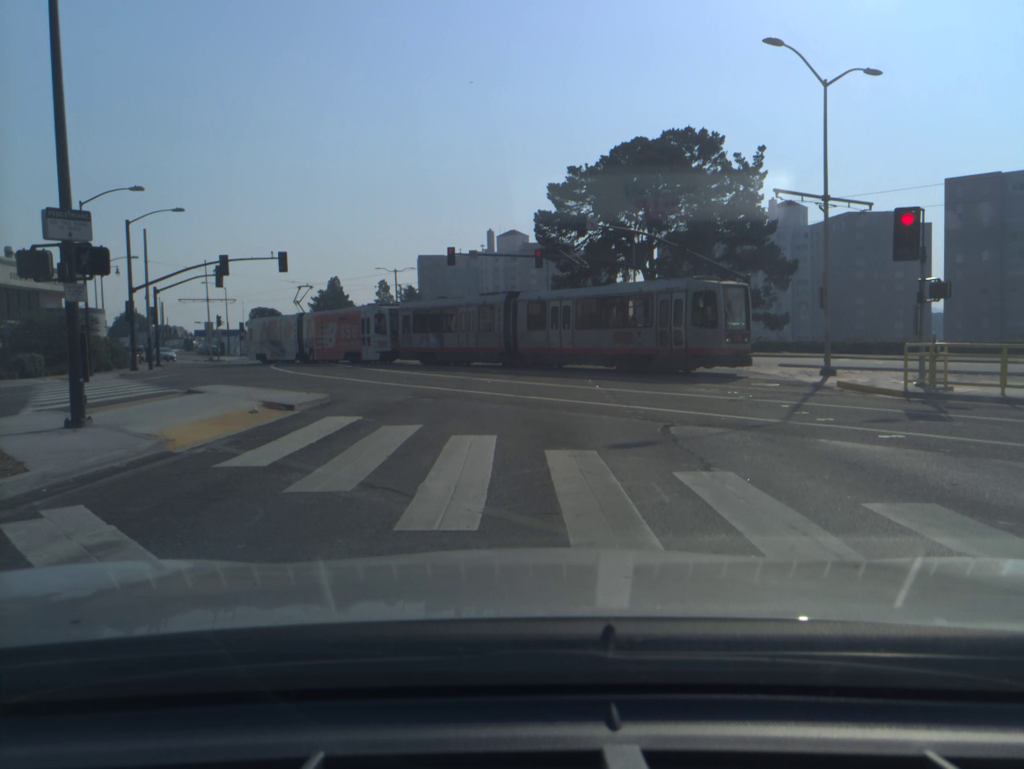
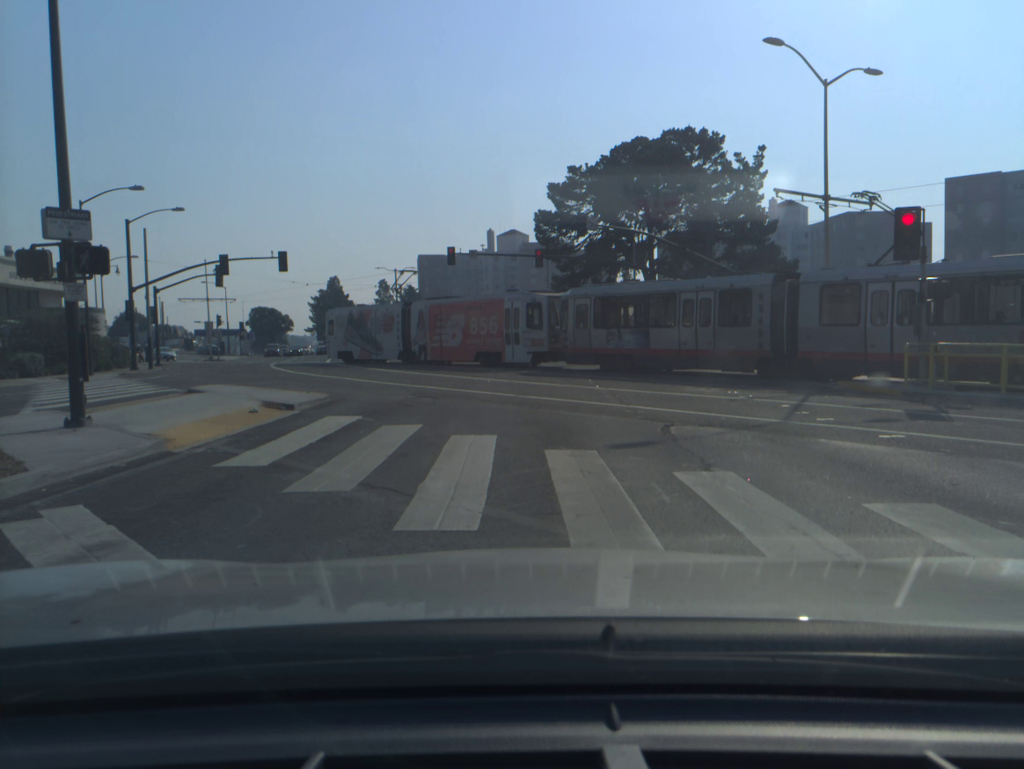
(0.0, 0.0) m; 0°
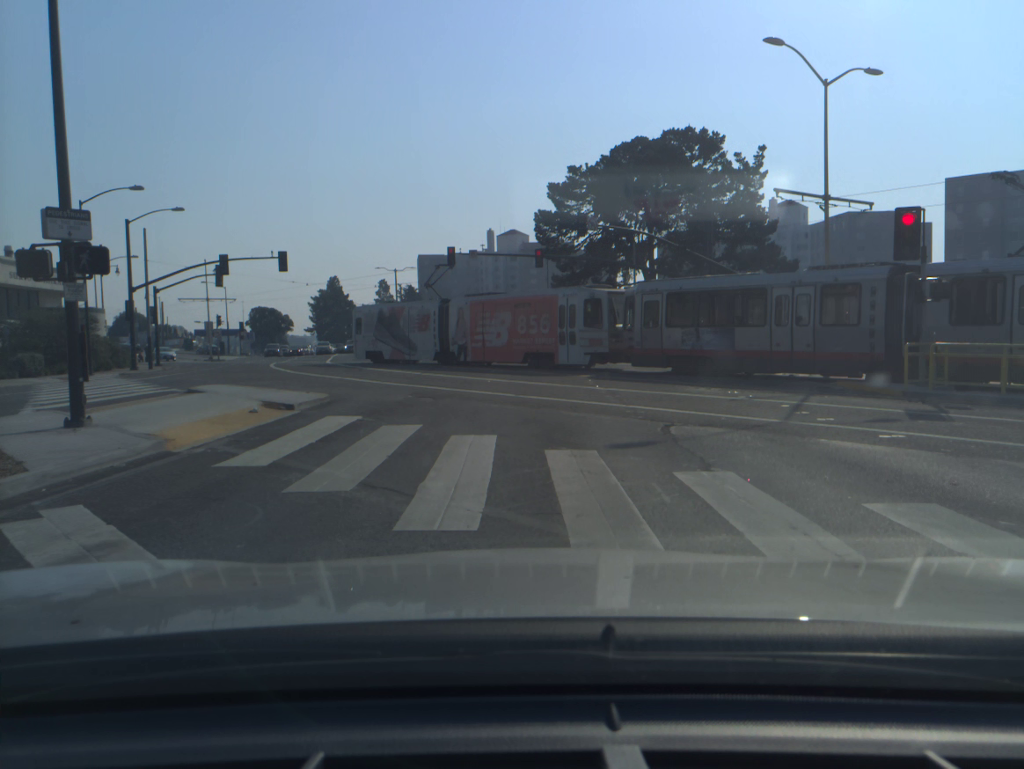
(0.0, 0.0) m; 0°
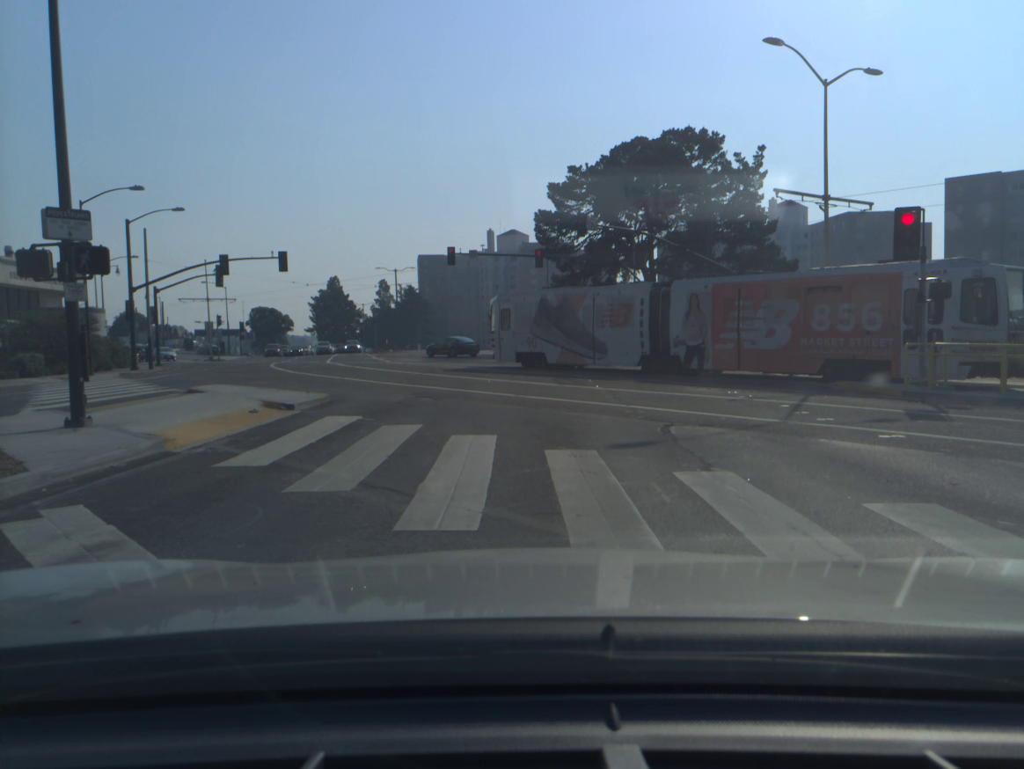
(0.0, 0.0) m; 0°
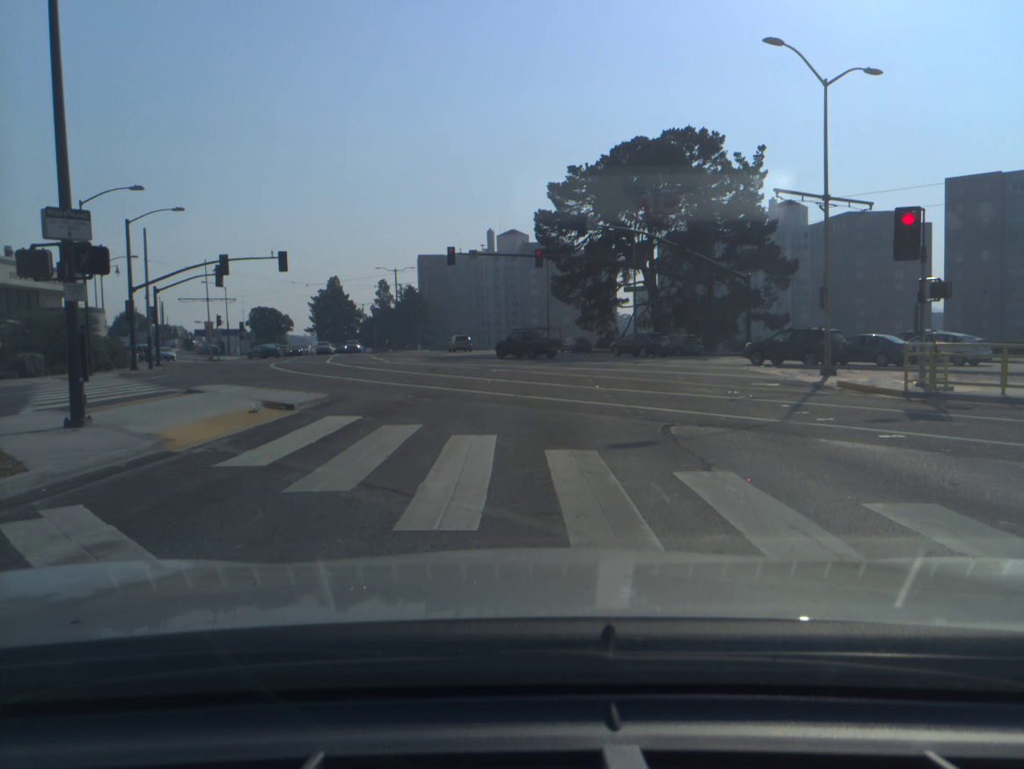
(0.0, 0.0) m; 0°
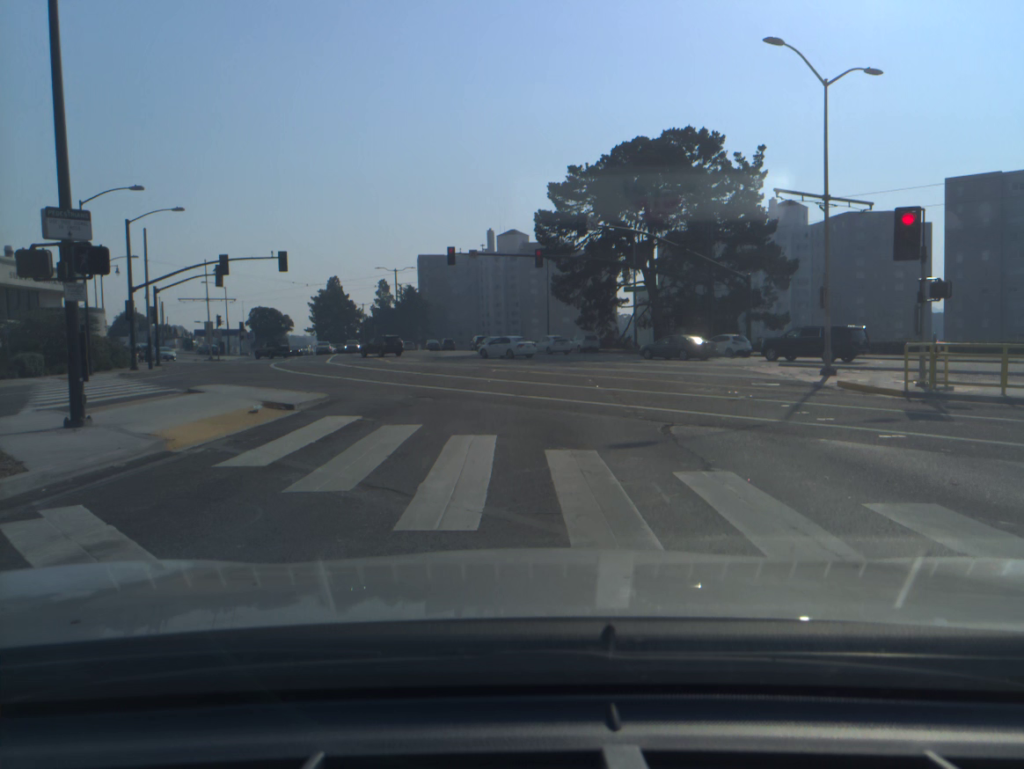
(0.0, 0.0) m; 0°
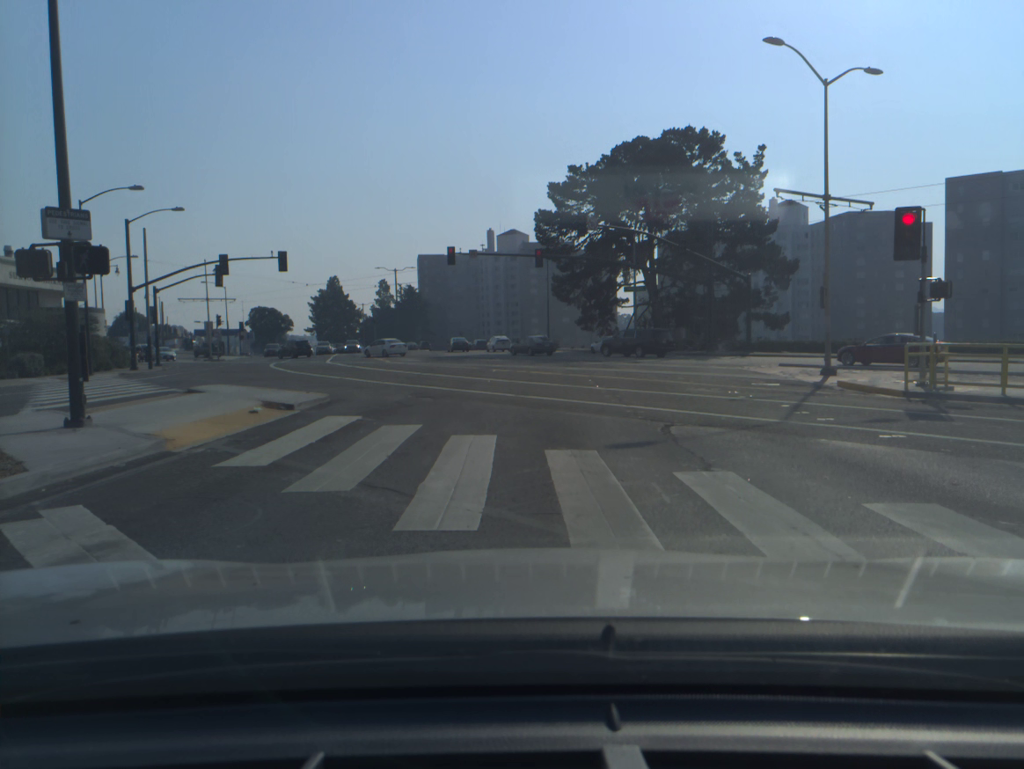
(0.0, 0.0) m; 0°
